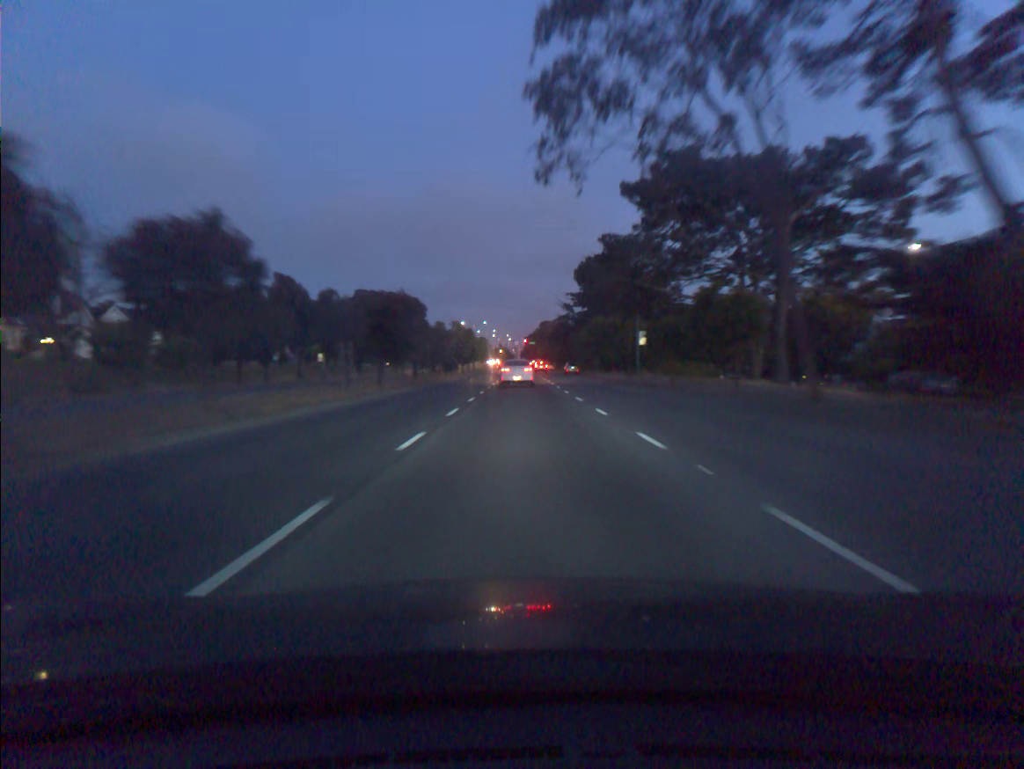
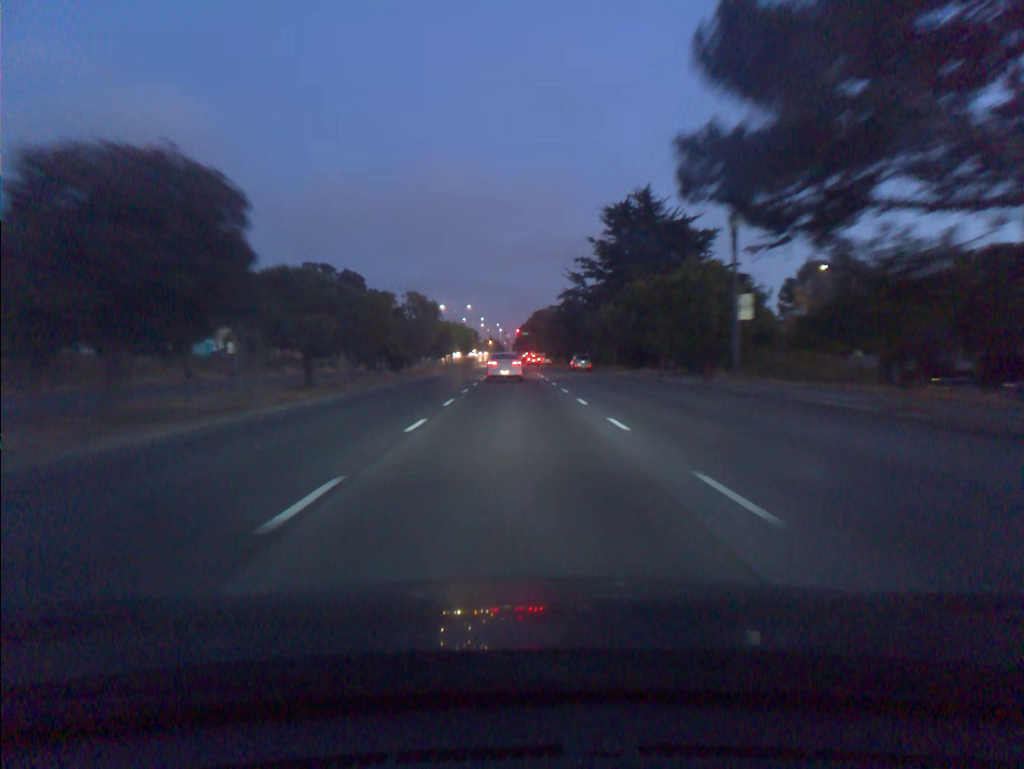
(+0.2, +27.1) m; +1°
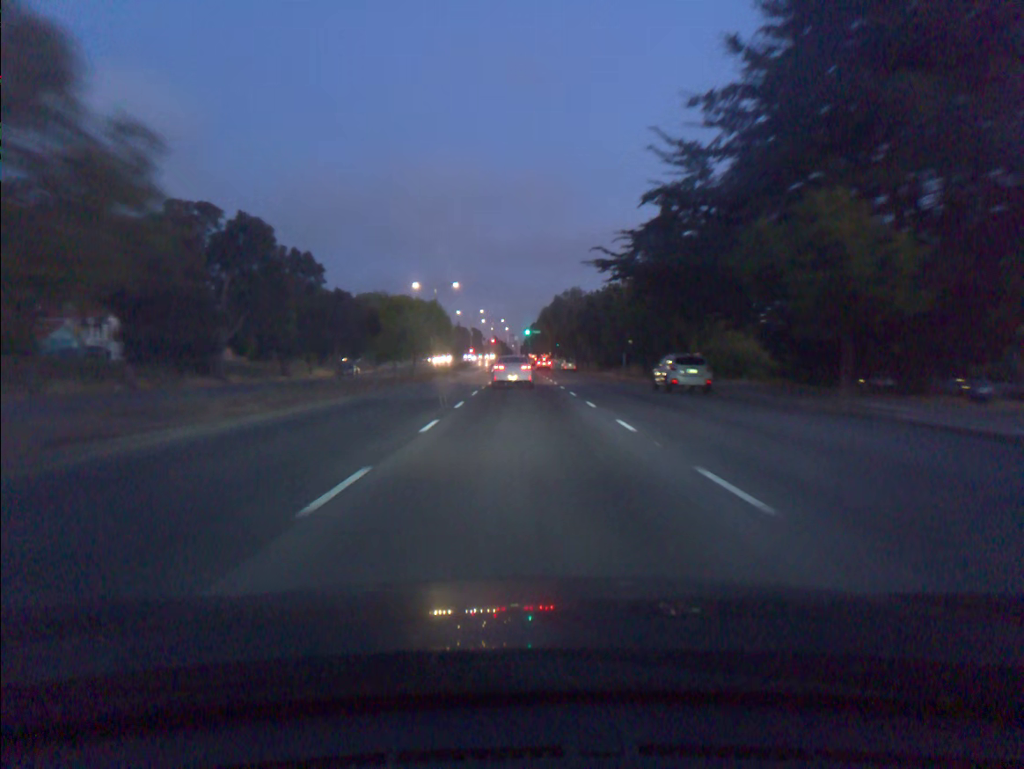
(-0.3, +42.9) m; -1°
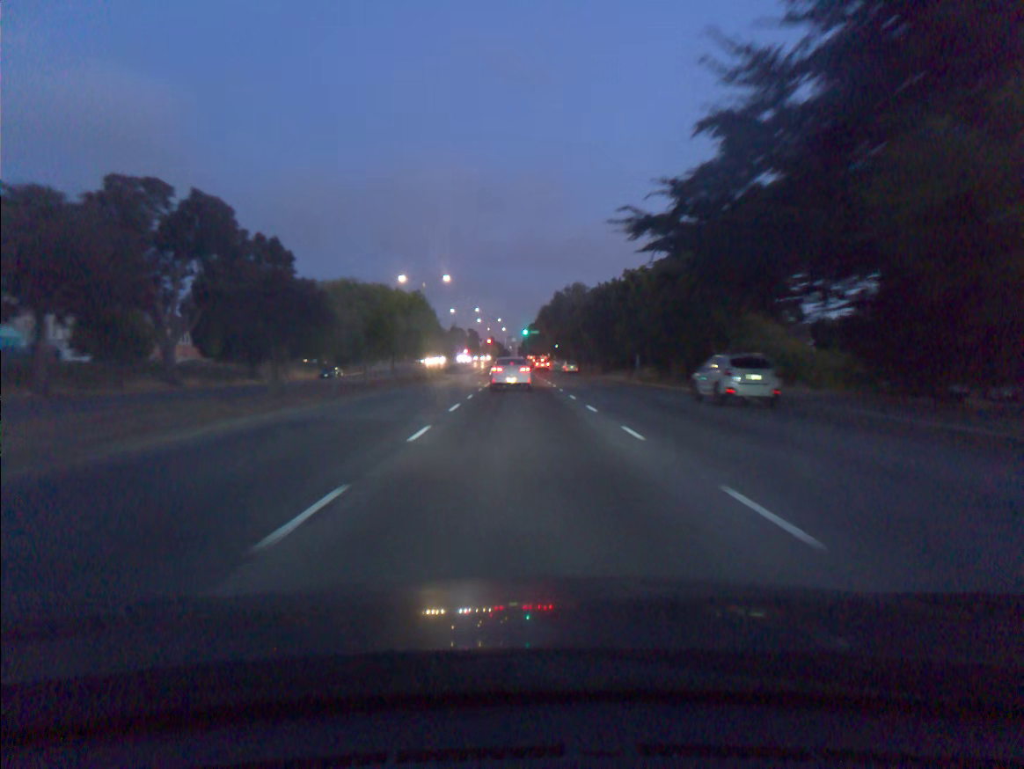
(0.0, +8.3) m; 0°
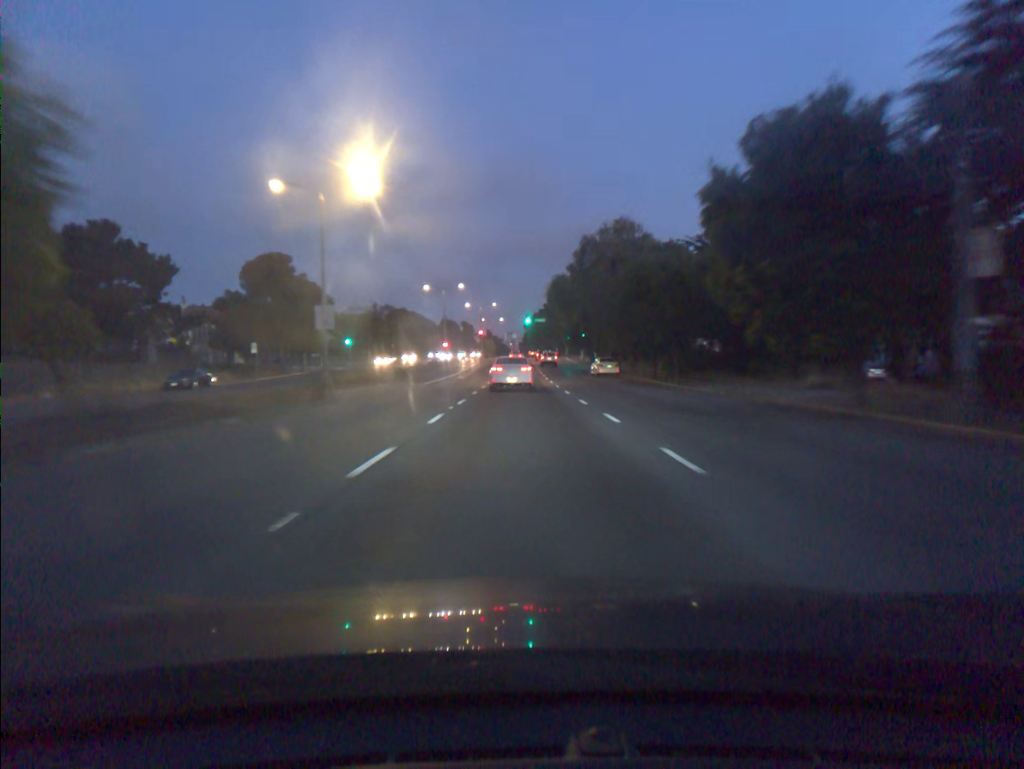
(+0.1, +39.9) m; 0°
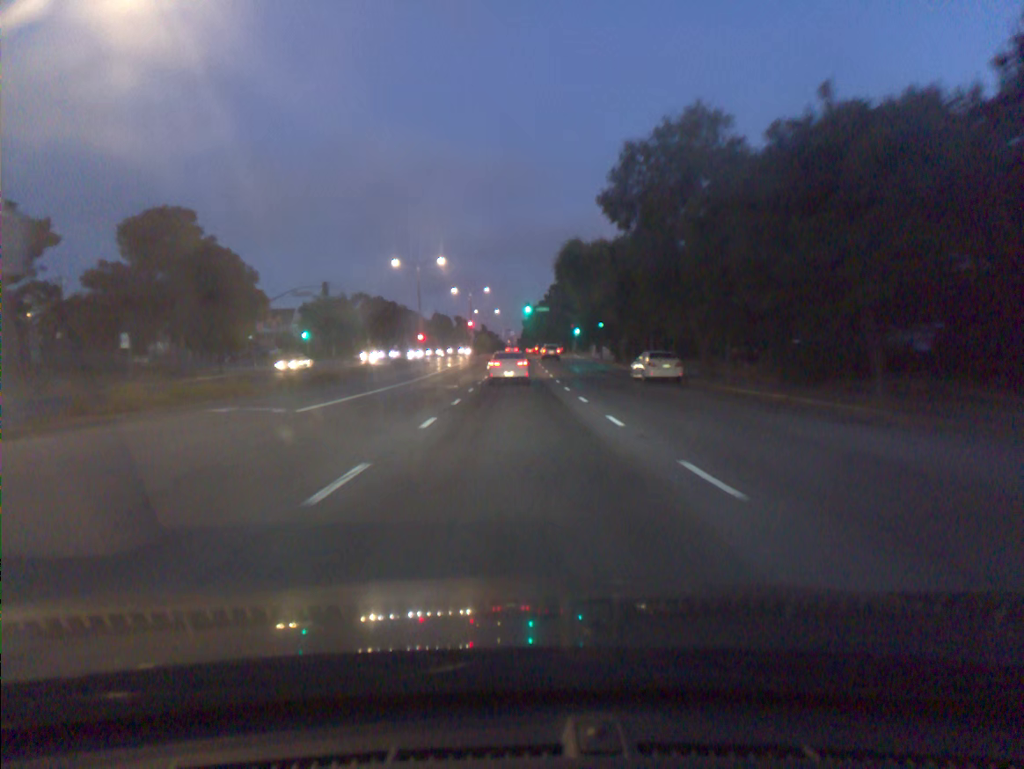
(0.0, +23.2) m; 0°
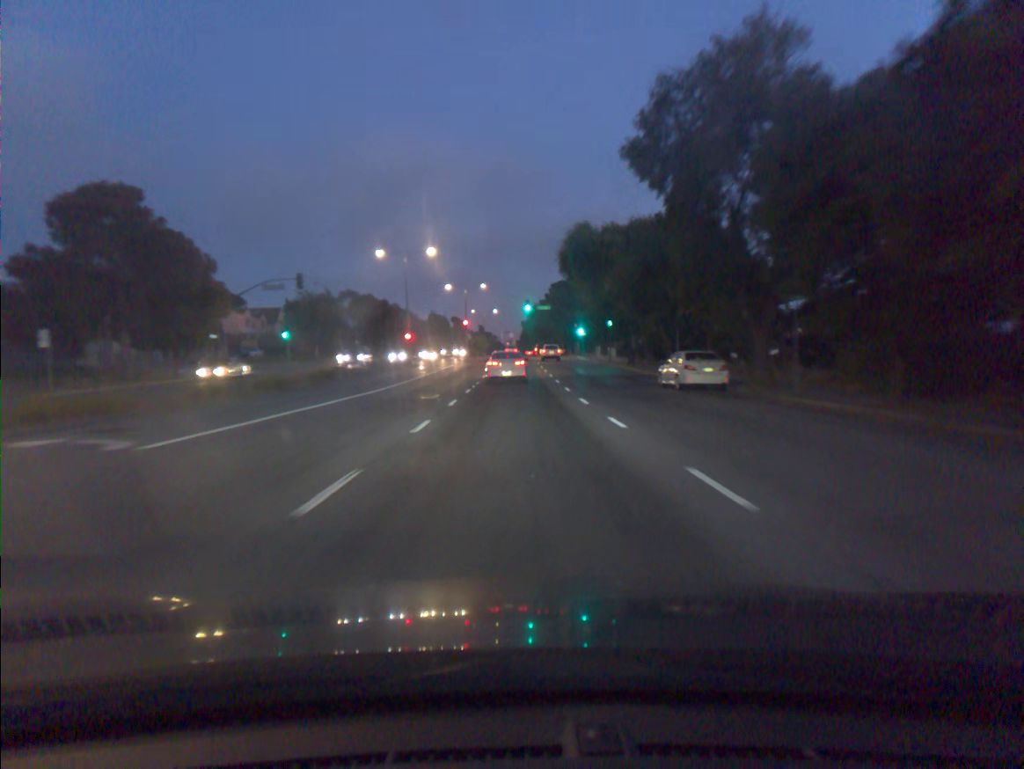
(0.0, +7.8) m; 0°
